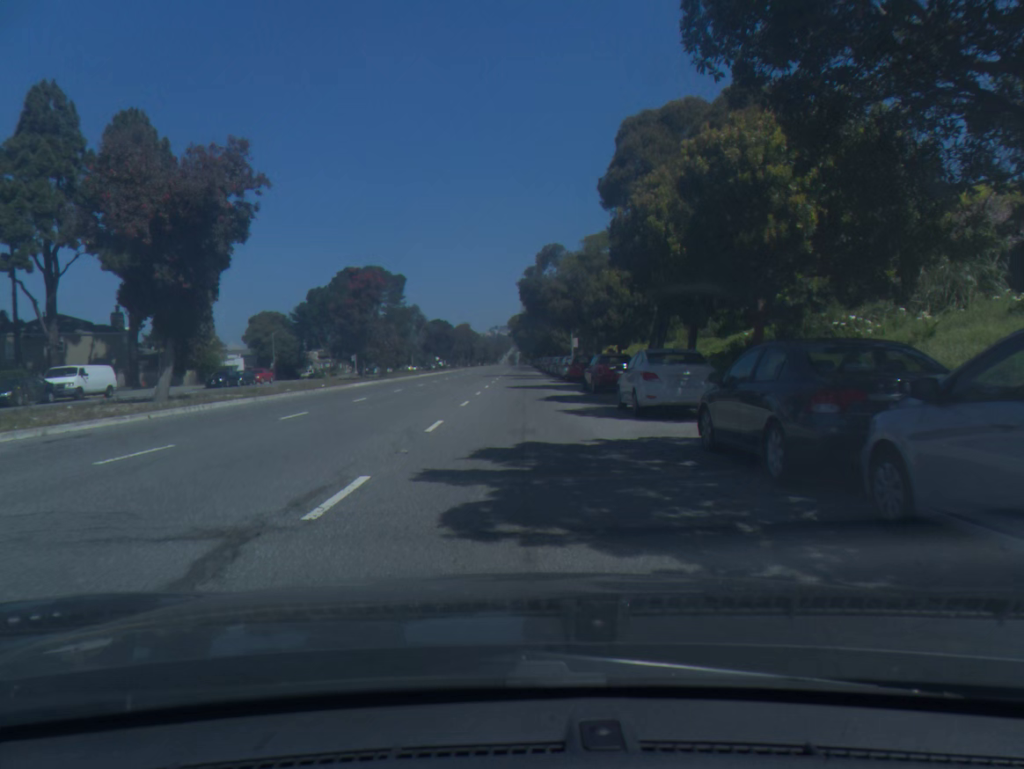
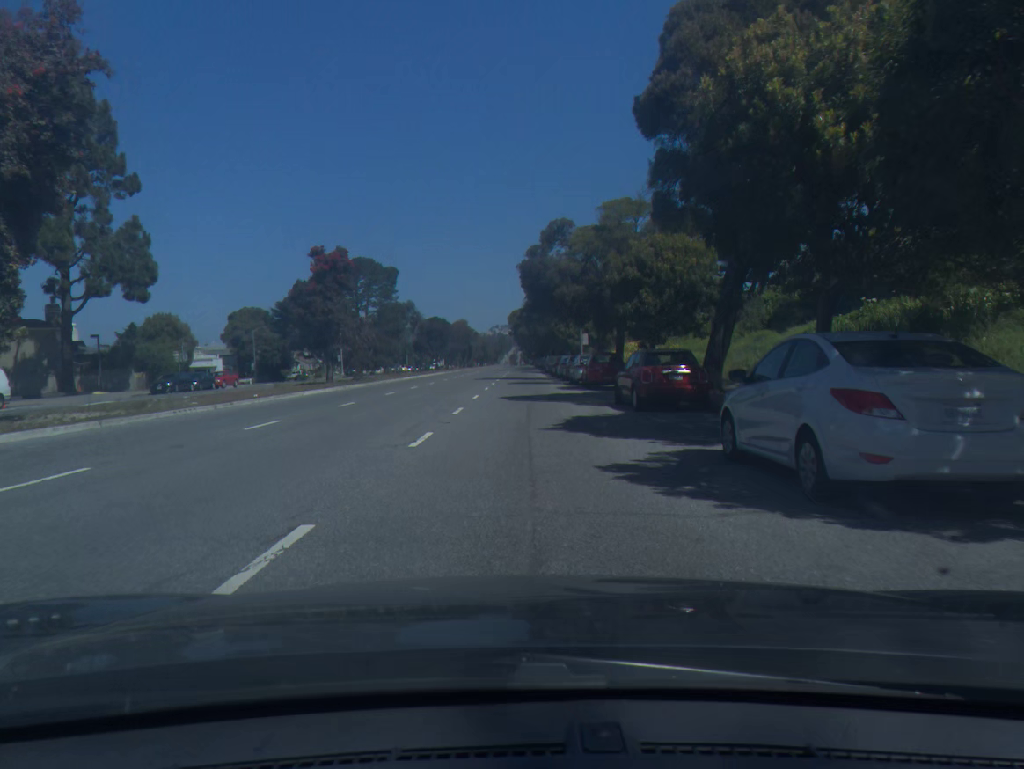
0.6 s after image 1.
(0.0, +9.7) m; 0°
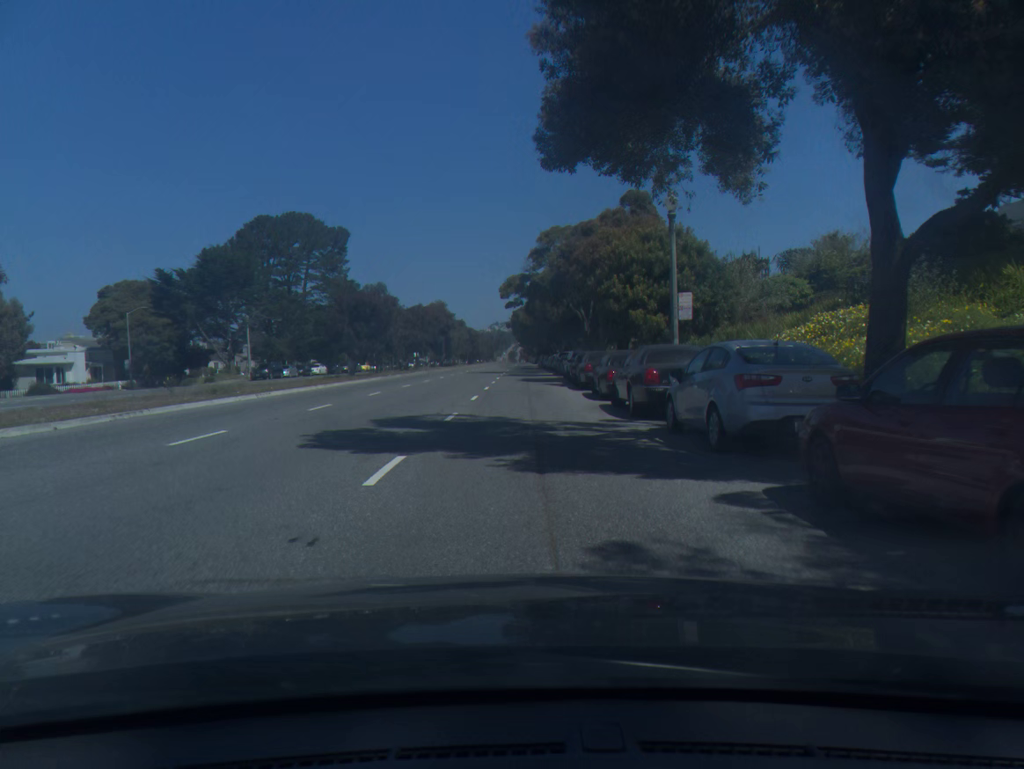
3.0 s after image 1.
(+0.1, +39.8) m; 0°
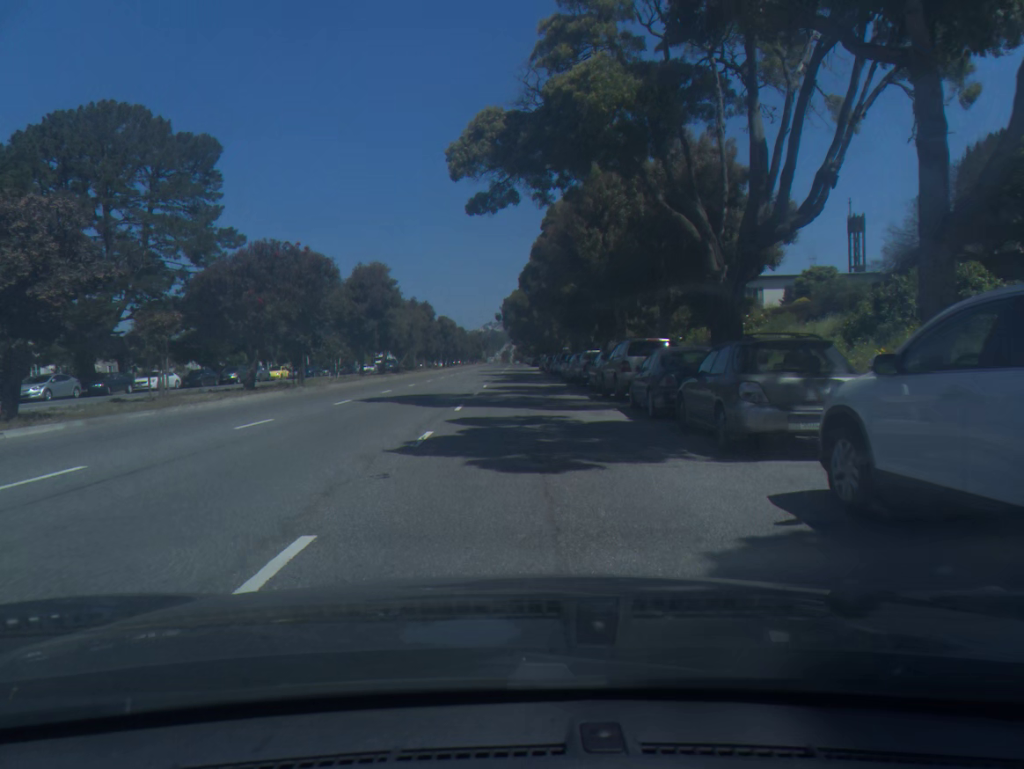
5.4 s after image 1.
(+0.1, +41.2) m; +1°
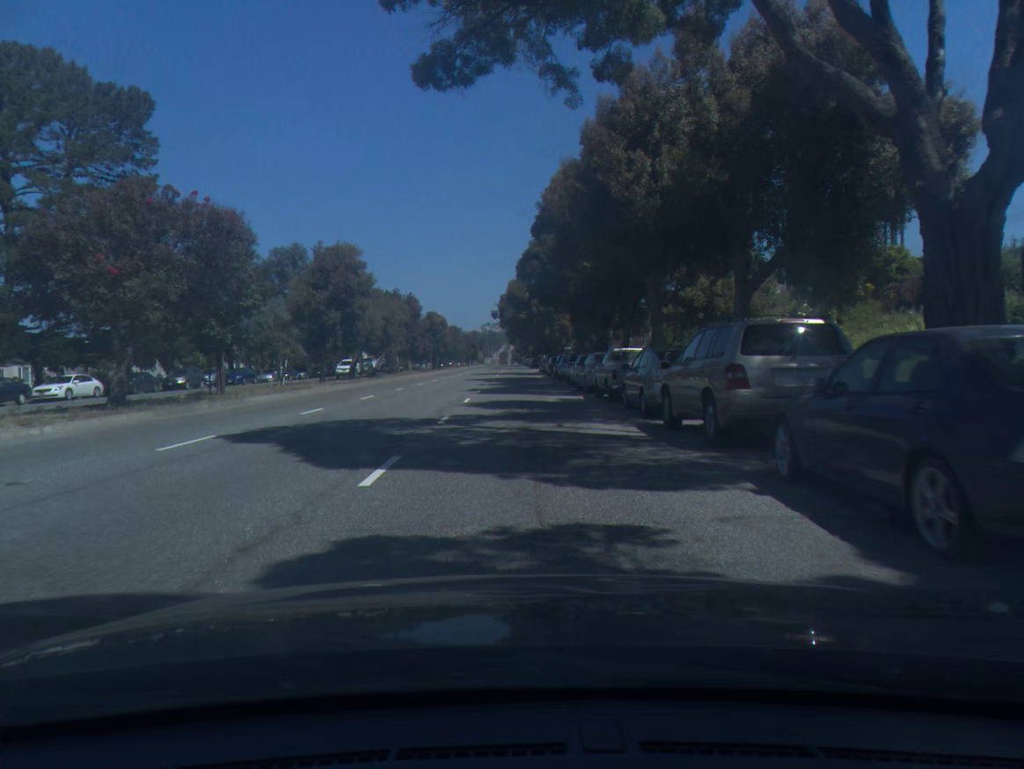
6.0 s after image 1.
(0.0, +10.5) m; 0°
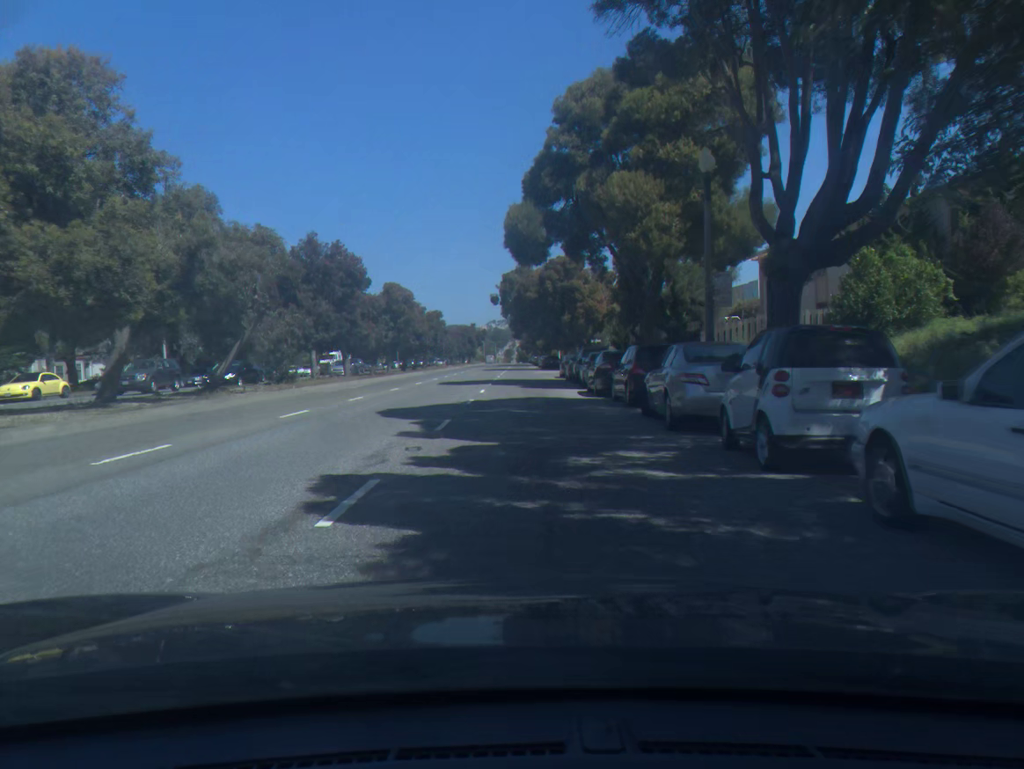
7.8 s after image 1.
(-0.1, +31.5) m; 0°
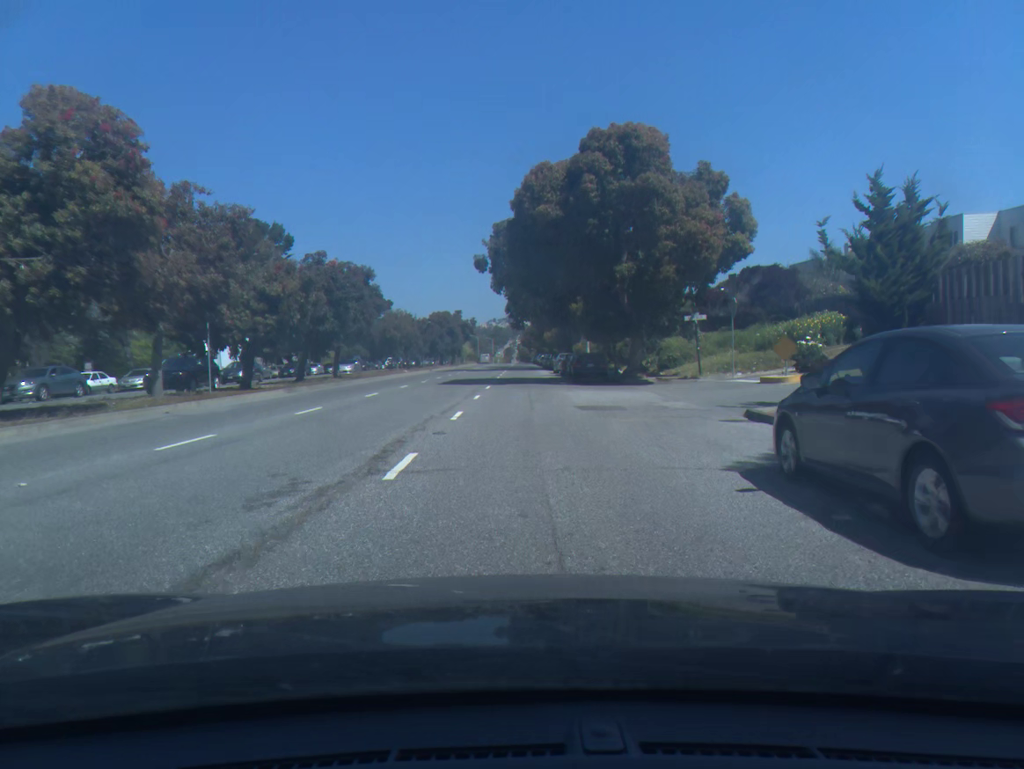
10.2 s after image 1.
(-0.1, +41.8) m; 0°
